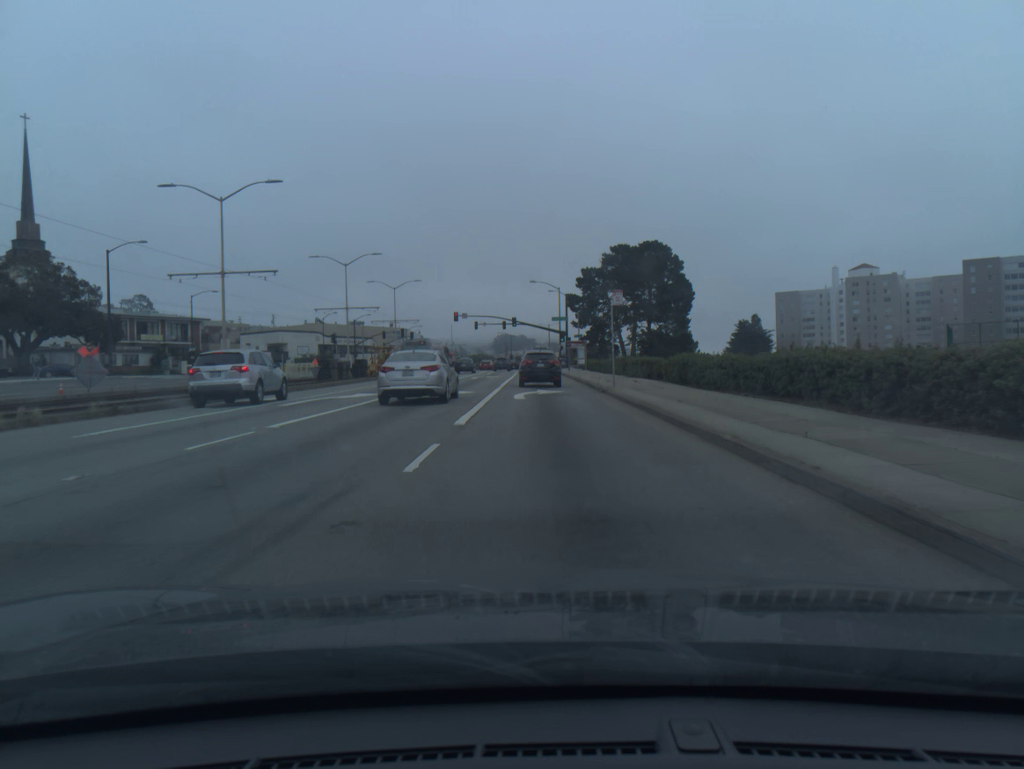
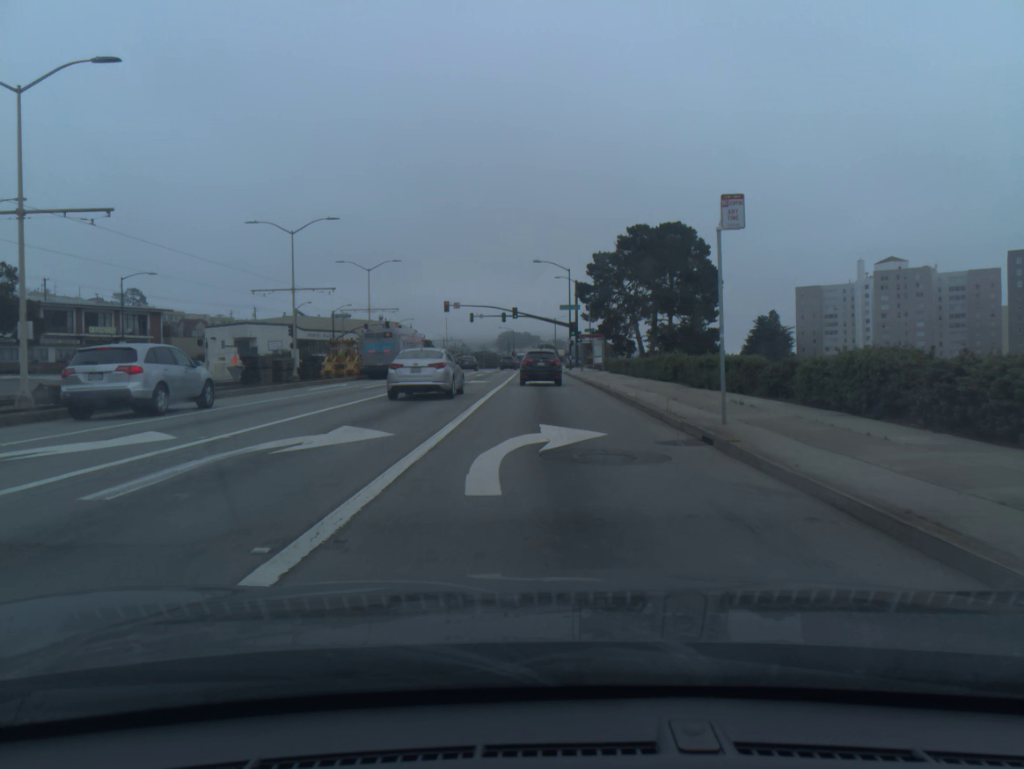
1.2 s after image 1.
(0.0, +16.3) m; 0°
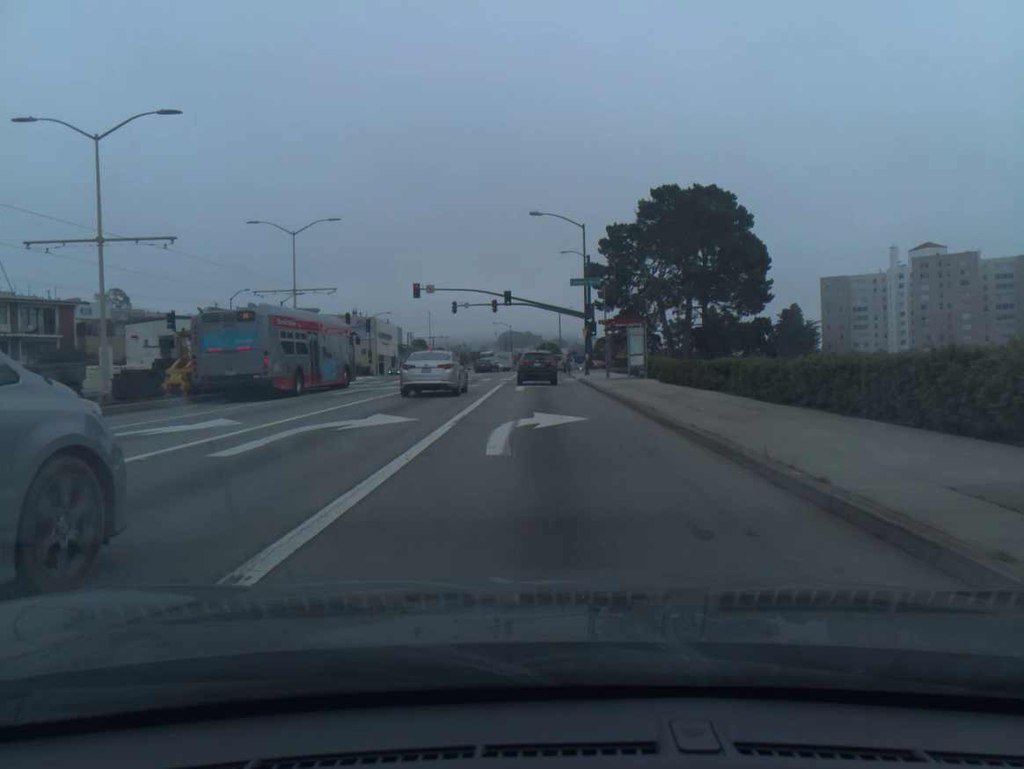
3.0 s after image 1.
(0.0, +23.7) m; 0°
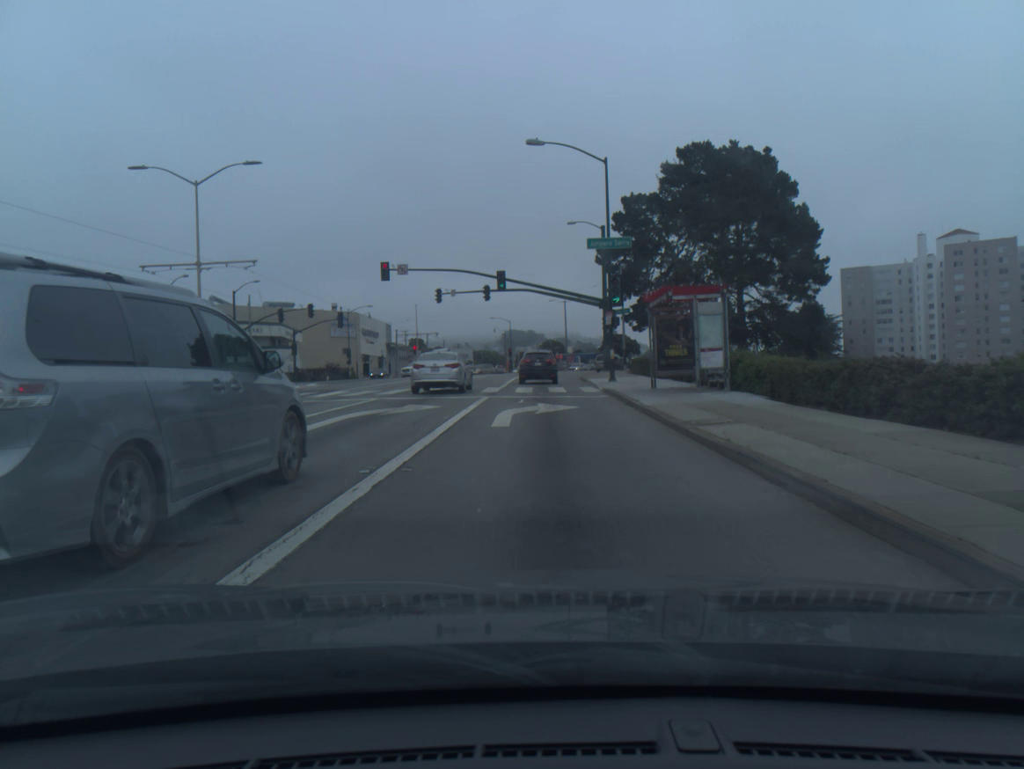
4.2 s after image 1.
(-0.1, +15.5) m; 0°
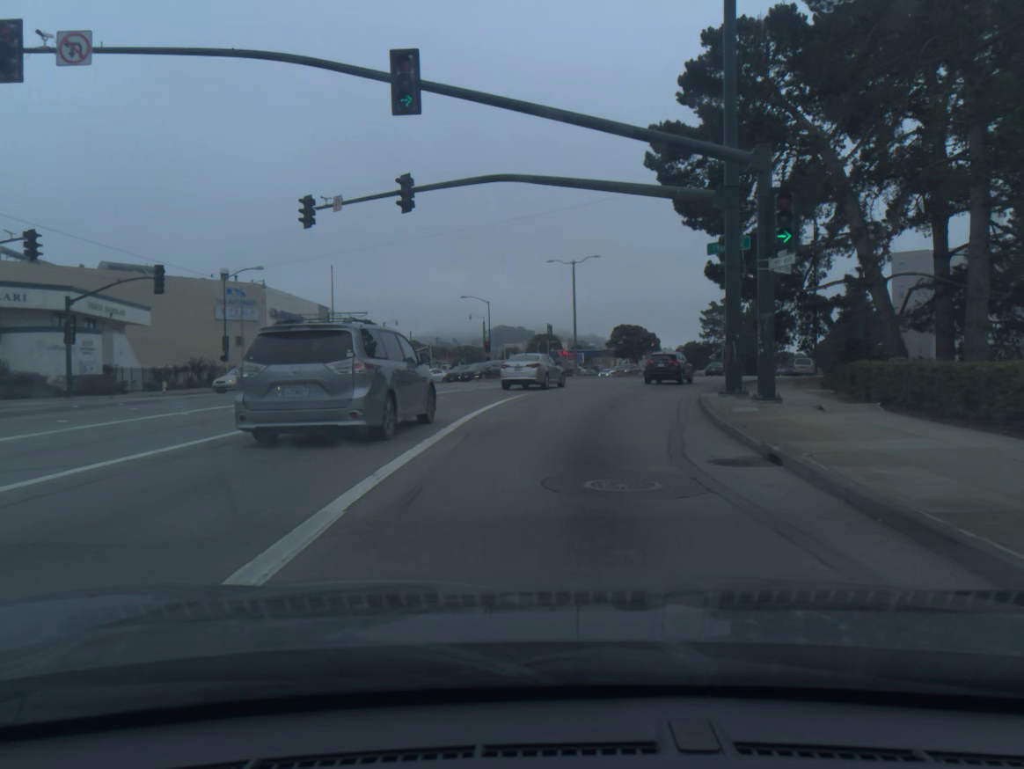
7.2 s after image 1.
(-0.2, +39.3) m; +1°
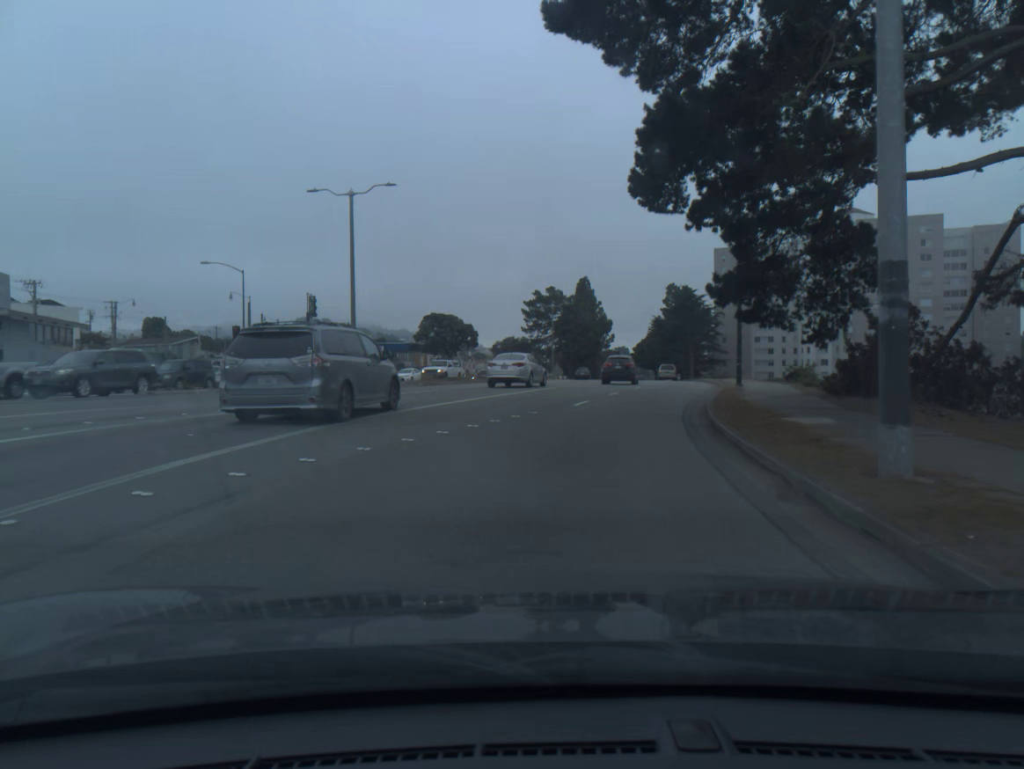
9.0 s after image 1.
(+2.3, +23.3) m; +14°
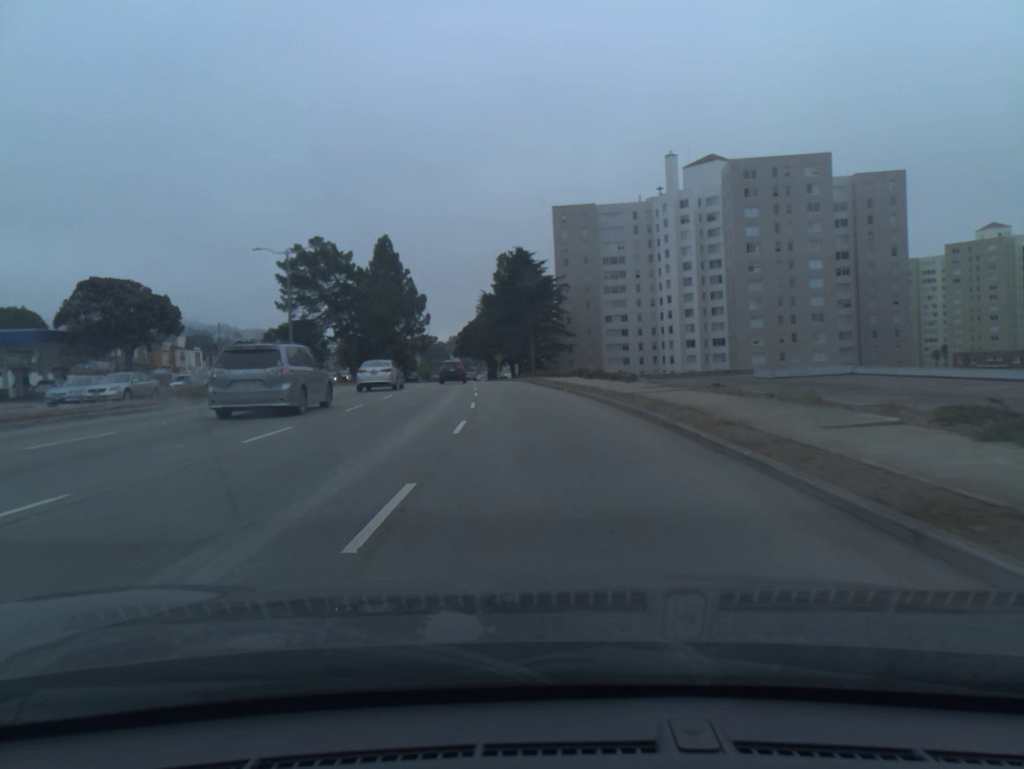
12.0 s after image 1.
(+6.7, +41.9) m; +11°
